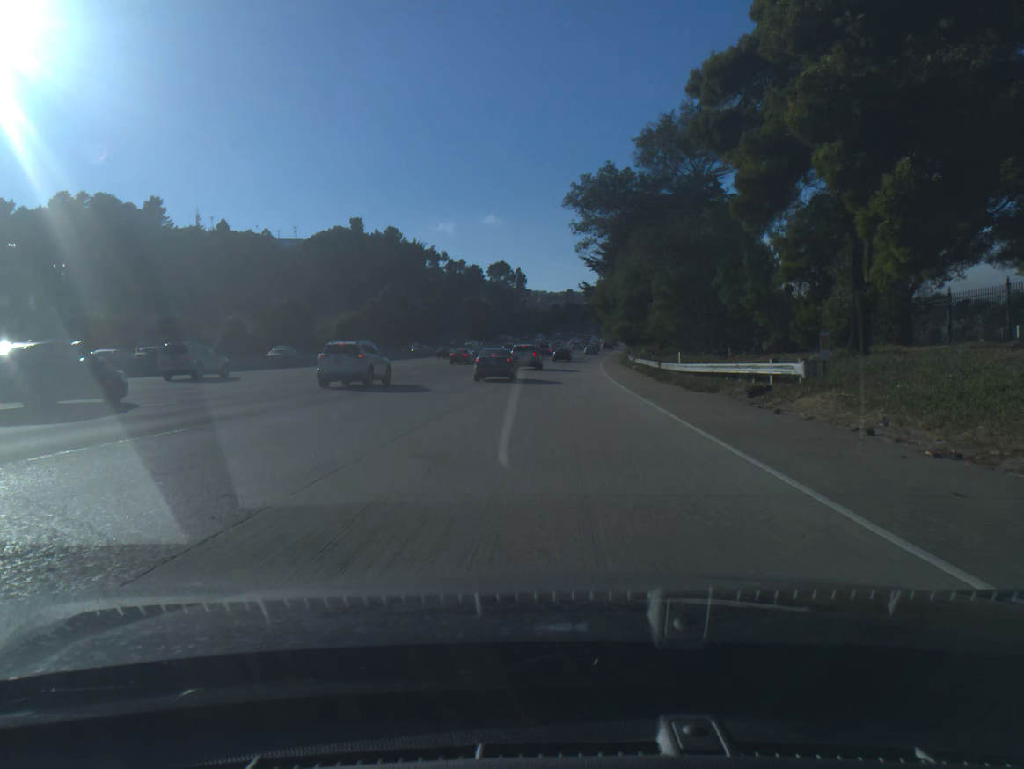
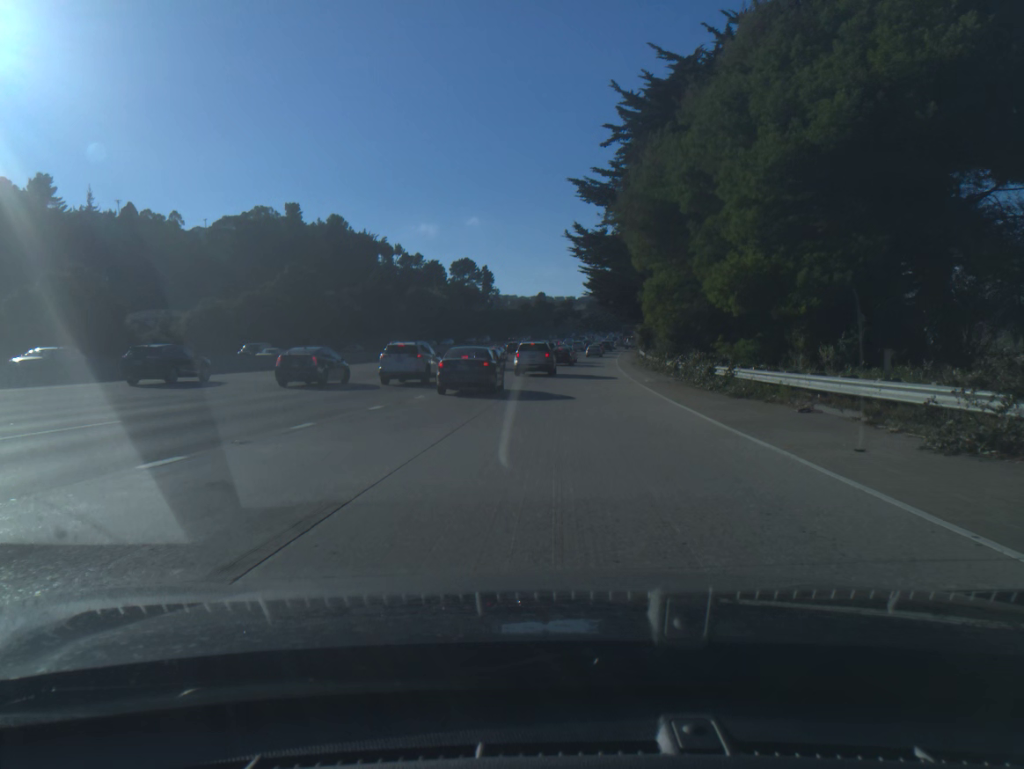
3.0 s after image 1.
(+1.1, +48.9) m; +2°
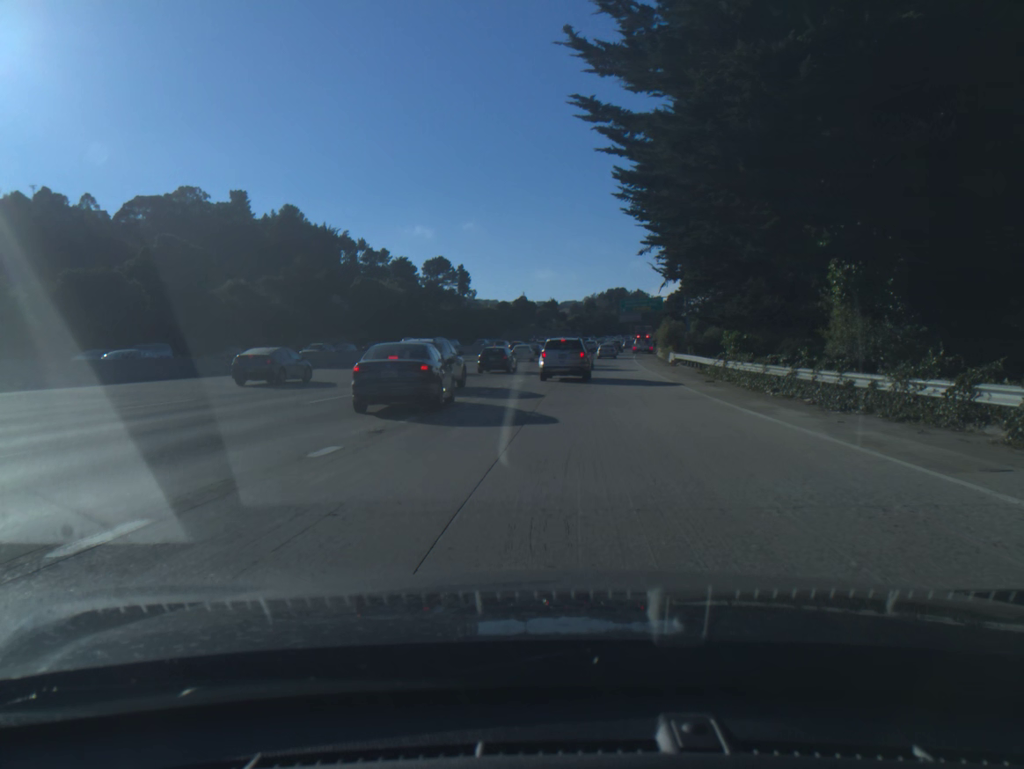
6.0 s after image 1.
(+0.4, +35.5) m; +1°
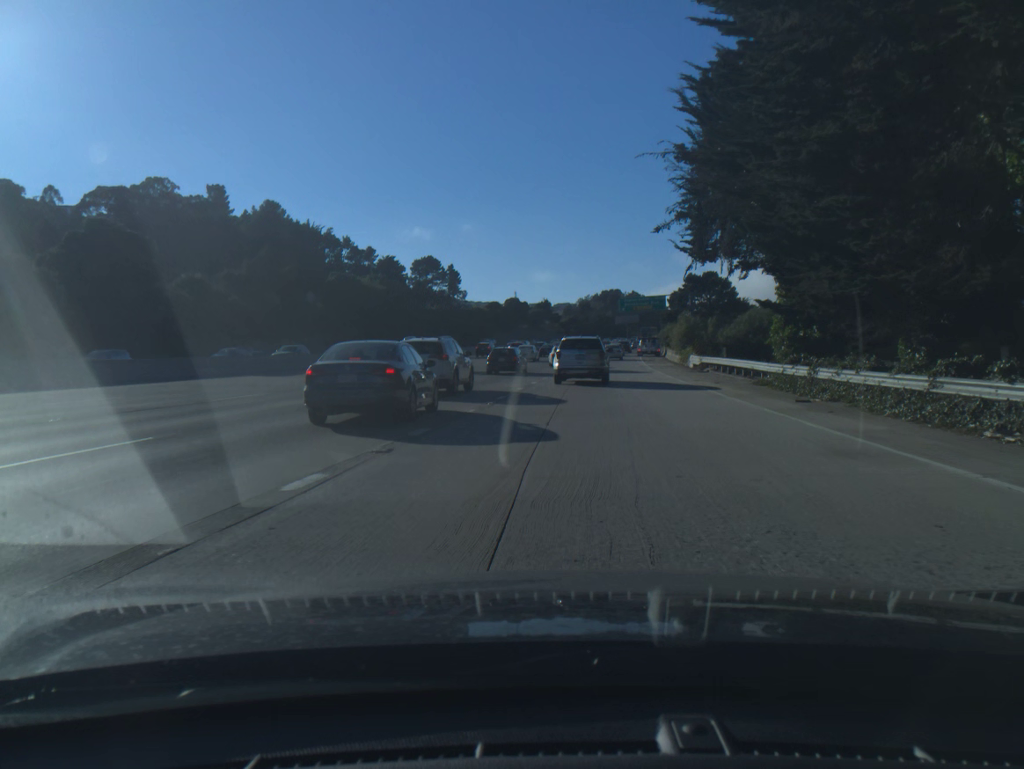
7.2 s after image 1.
(+0.1, +11.4) m; +1°
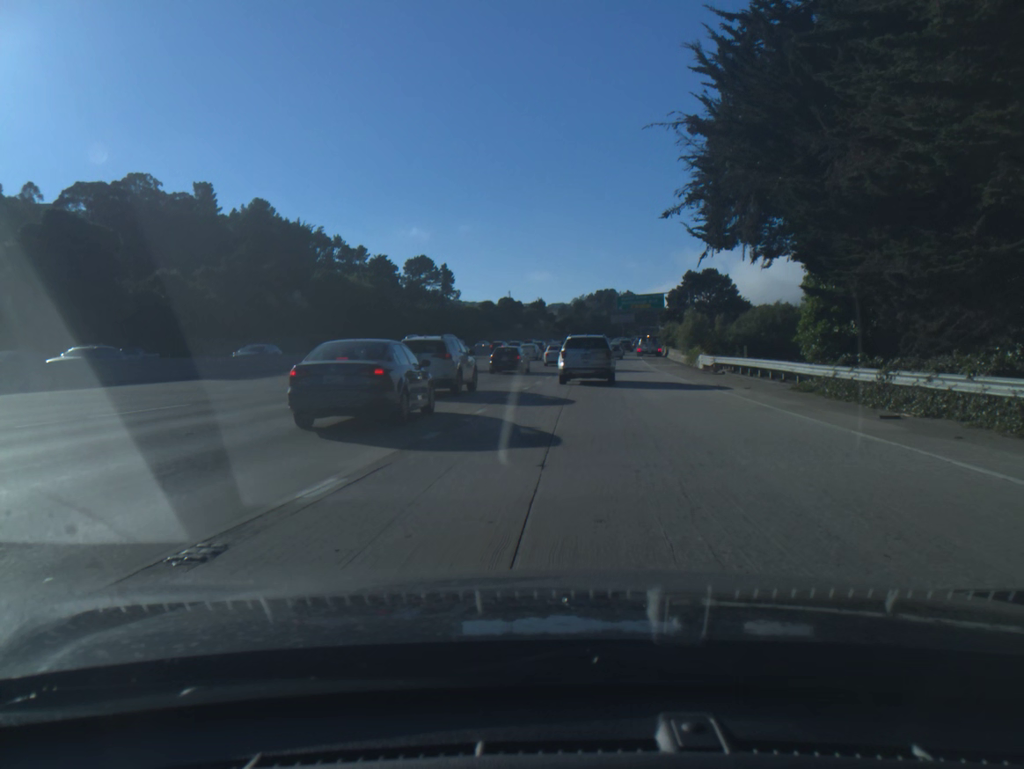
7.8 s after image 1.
(0.0, +5.0) m; 0°
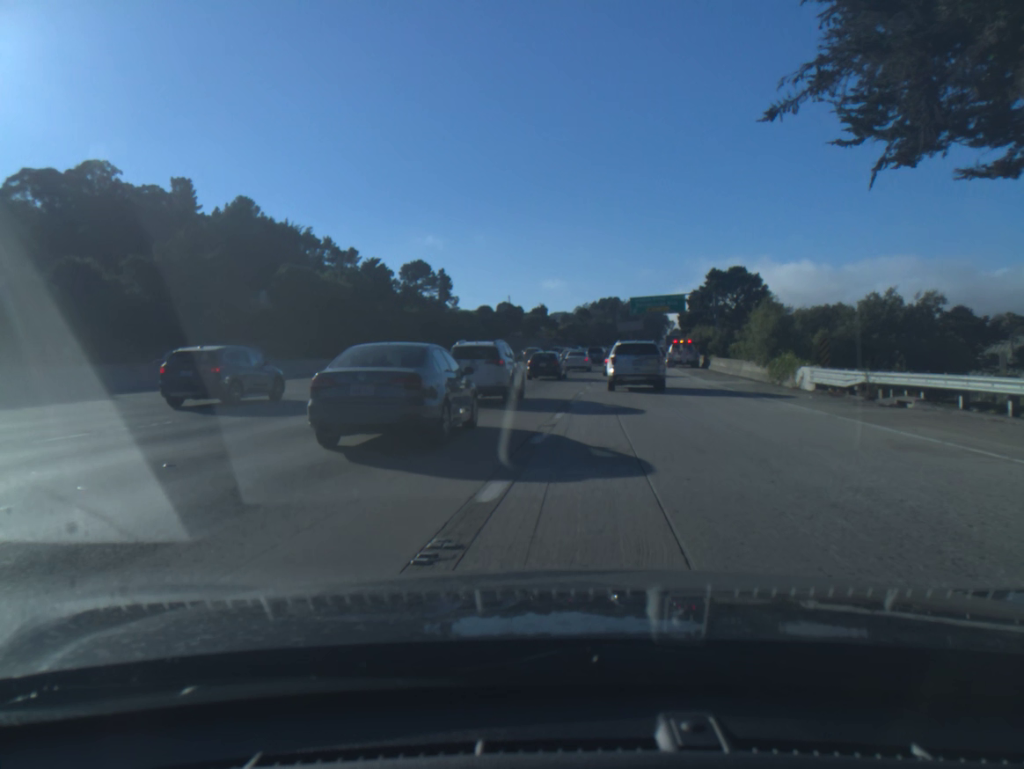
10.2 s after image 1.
(-0.1, +17.9) m; 0°
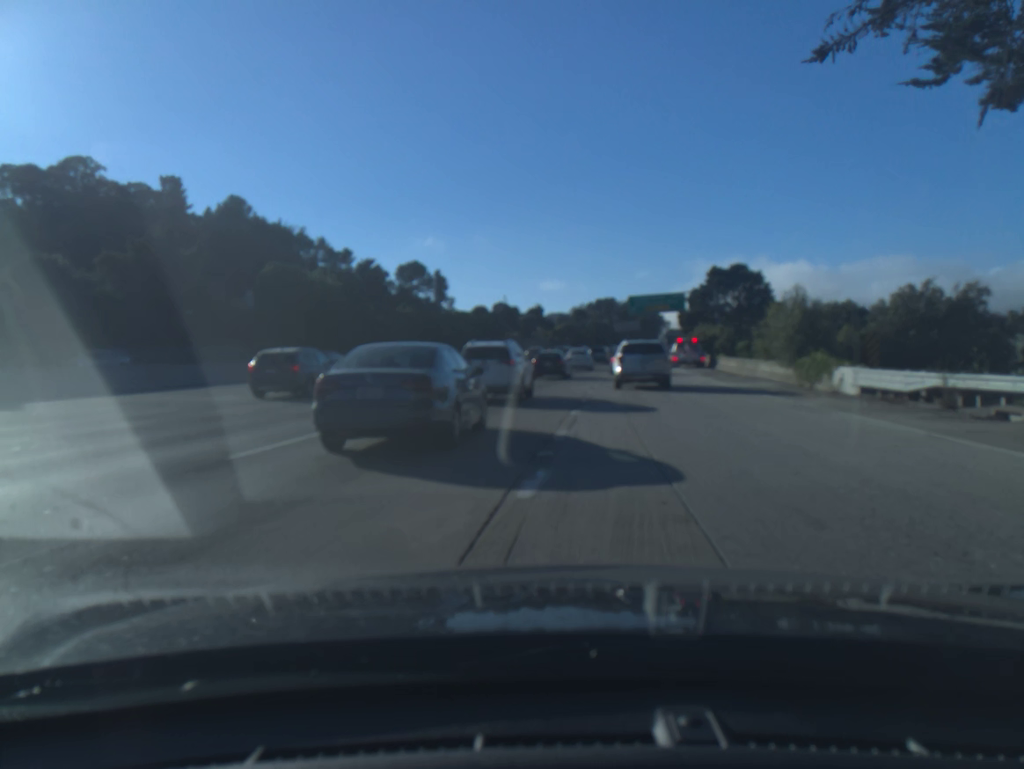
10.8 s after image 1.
(0.0, +4.3) m; 0°
